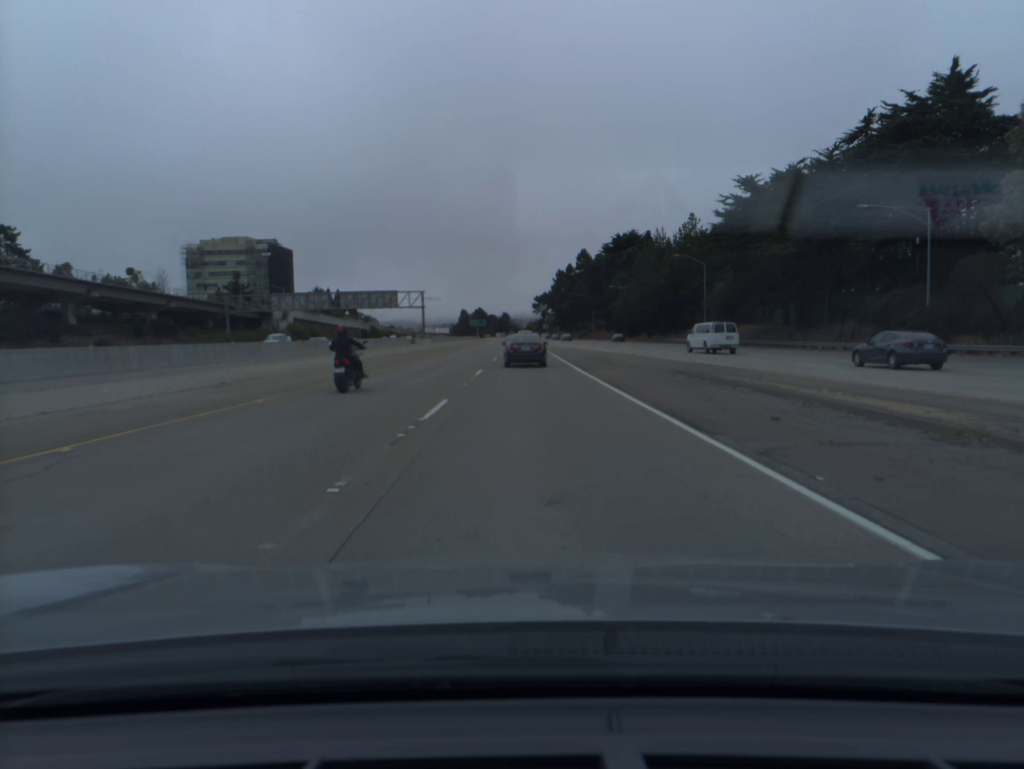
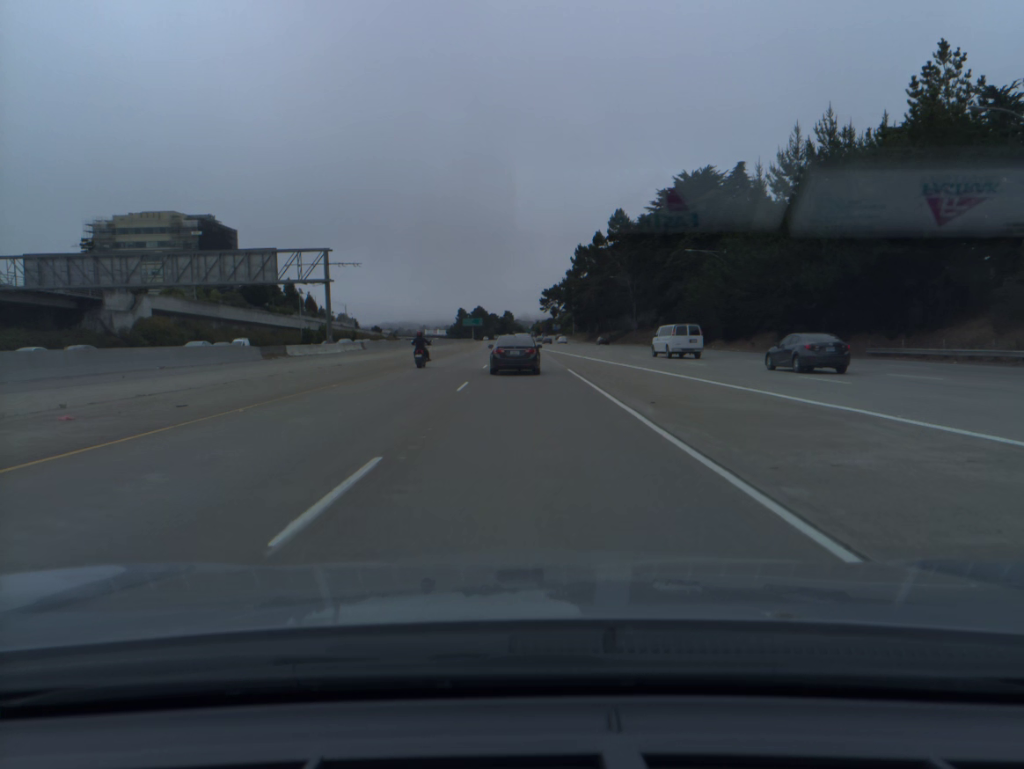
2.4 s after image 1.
(-0.1, +67.2) m; 0°
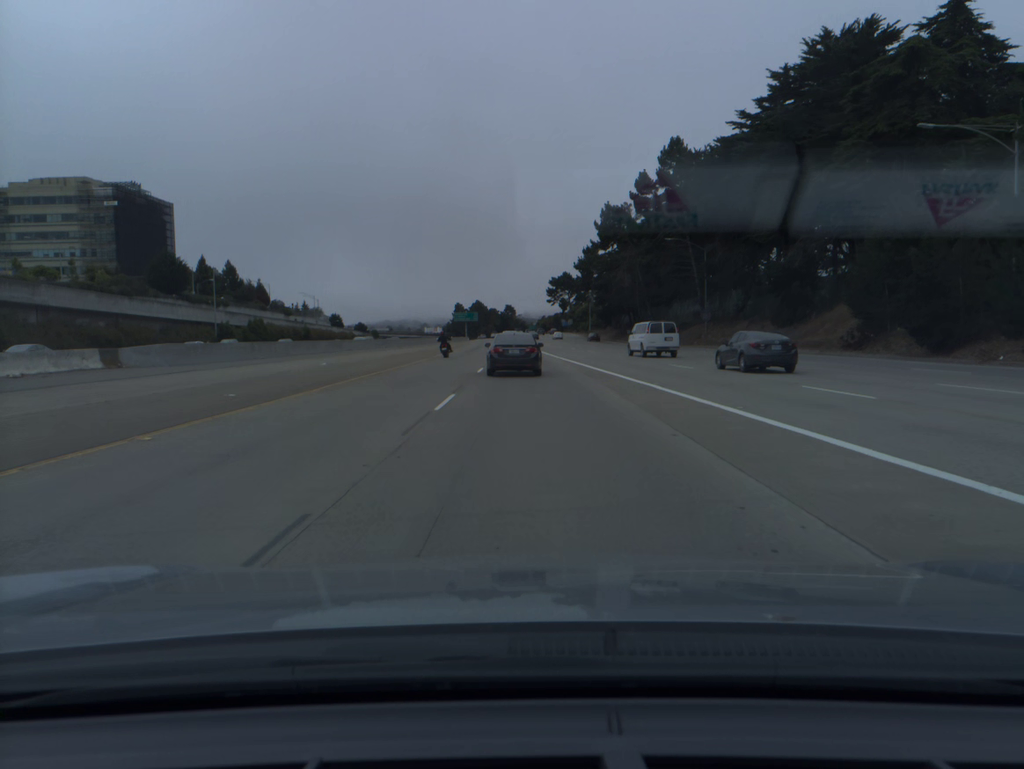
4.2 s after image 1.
(-0.2, +49.9) m; 0°
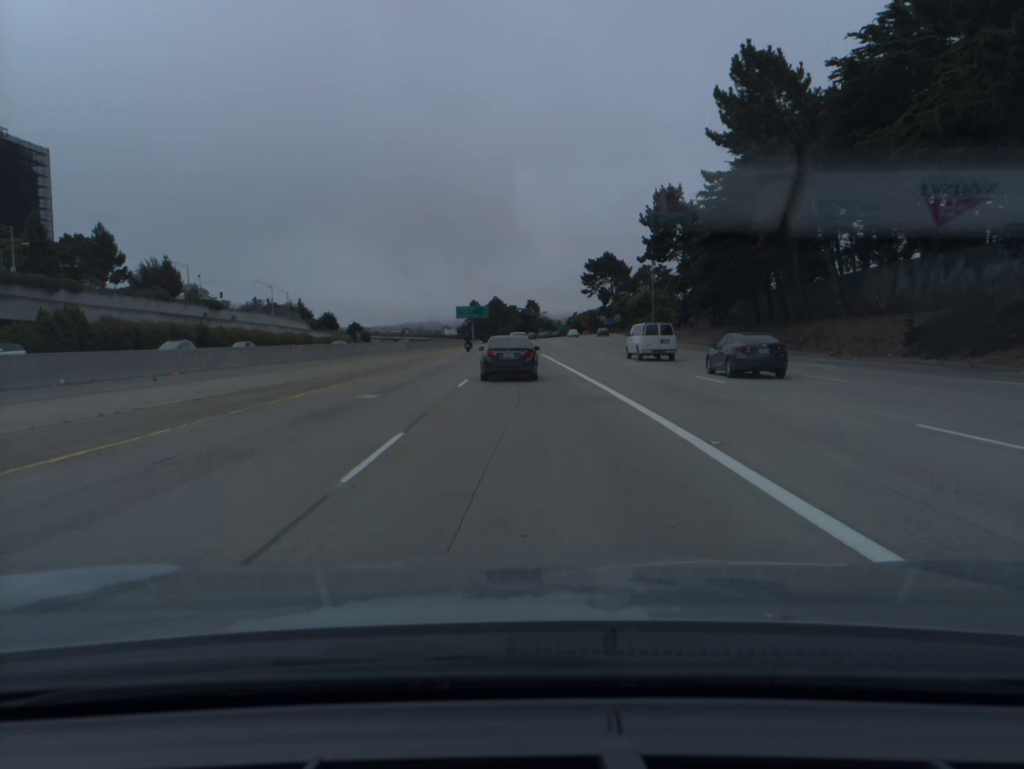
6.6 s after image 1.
(-0.8, +65.3) m; -2°
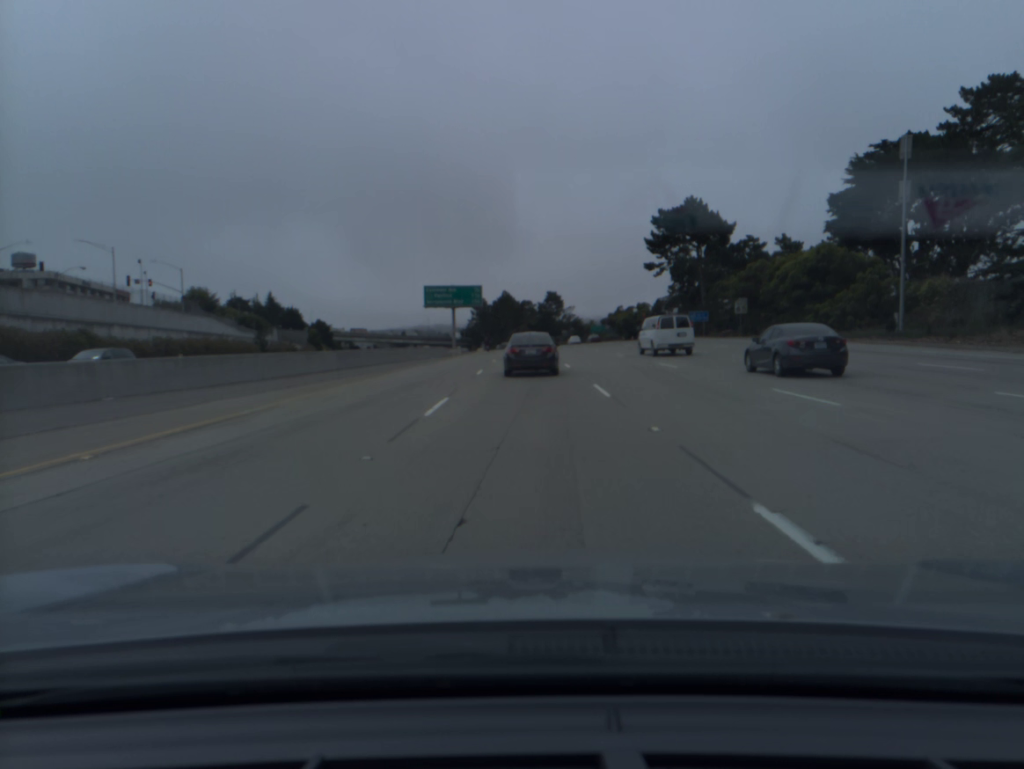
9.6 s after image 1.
(-1.0, +81.9) m; -1°
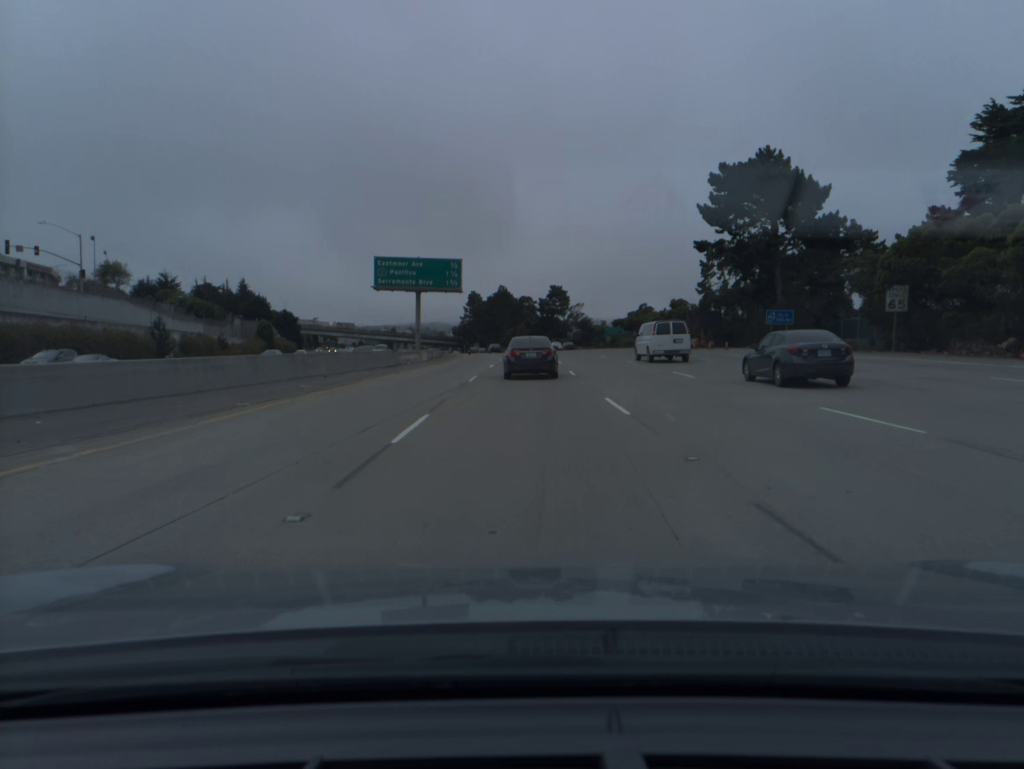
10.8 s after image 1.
(0.0, +32.5) m; 0°
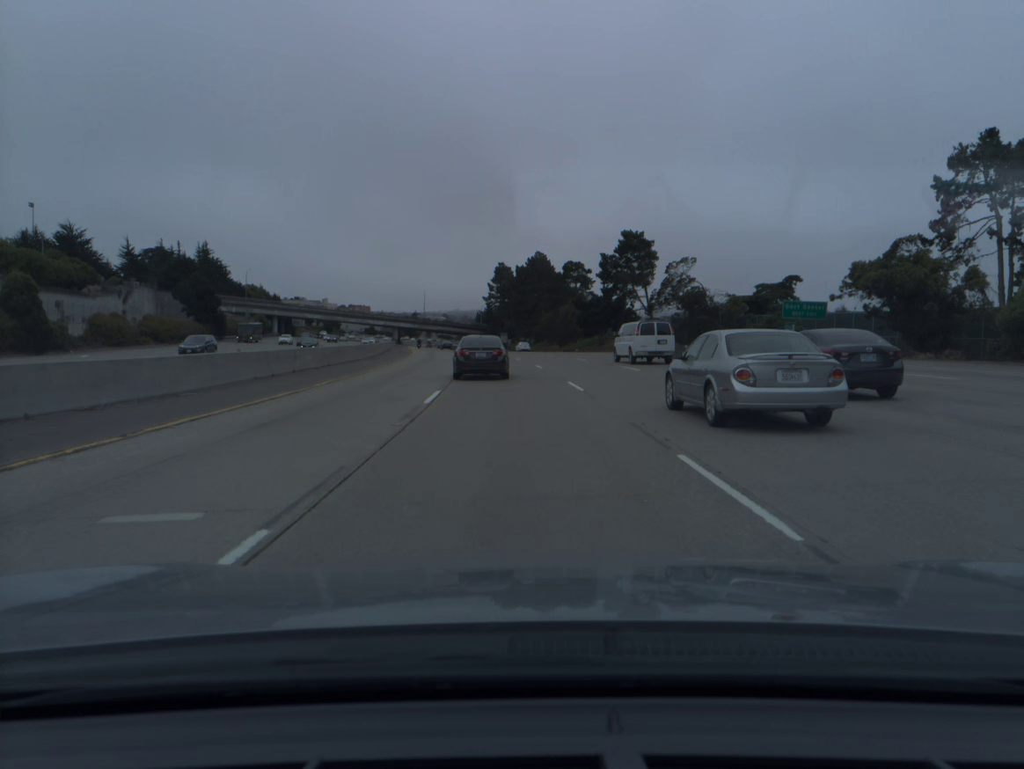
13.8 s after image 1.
(-0.4, +81.3) m; -3°
